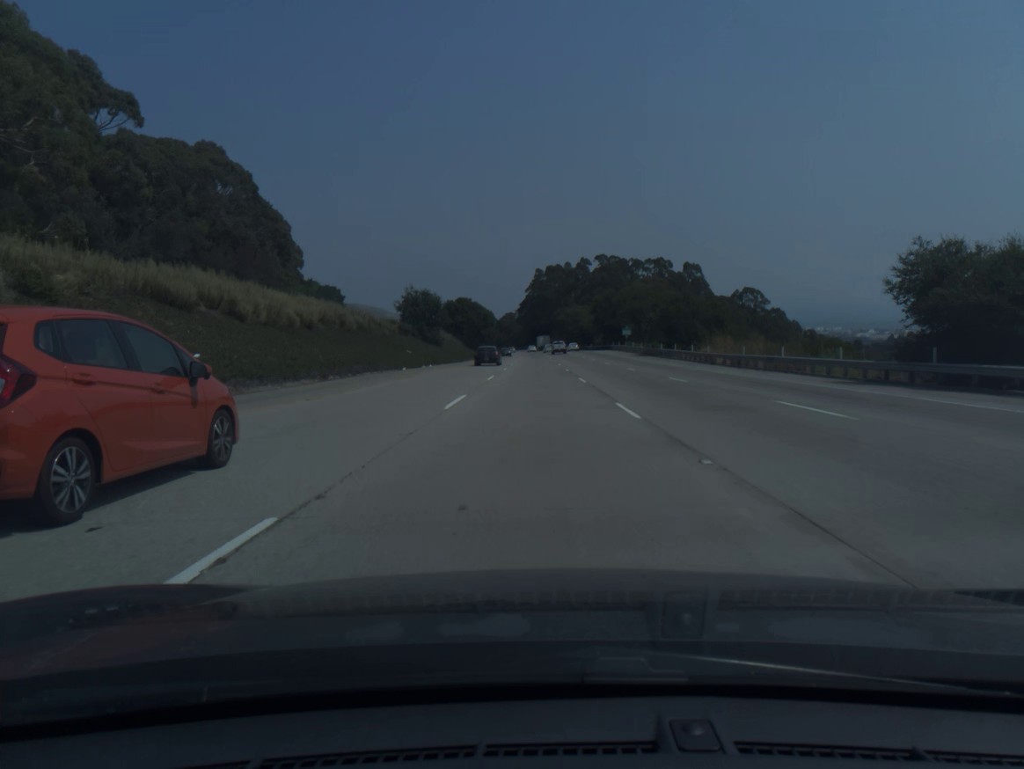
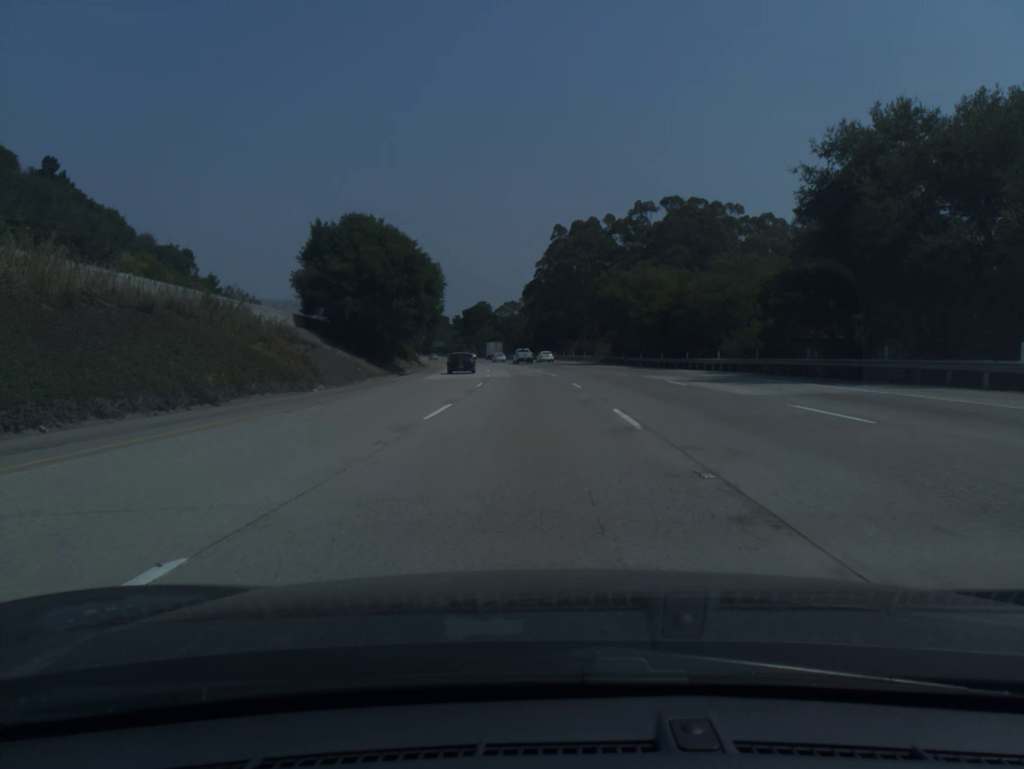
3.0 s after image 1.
(-0.7, +103.3) m; -1°
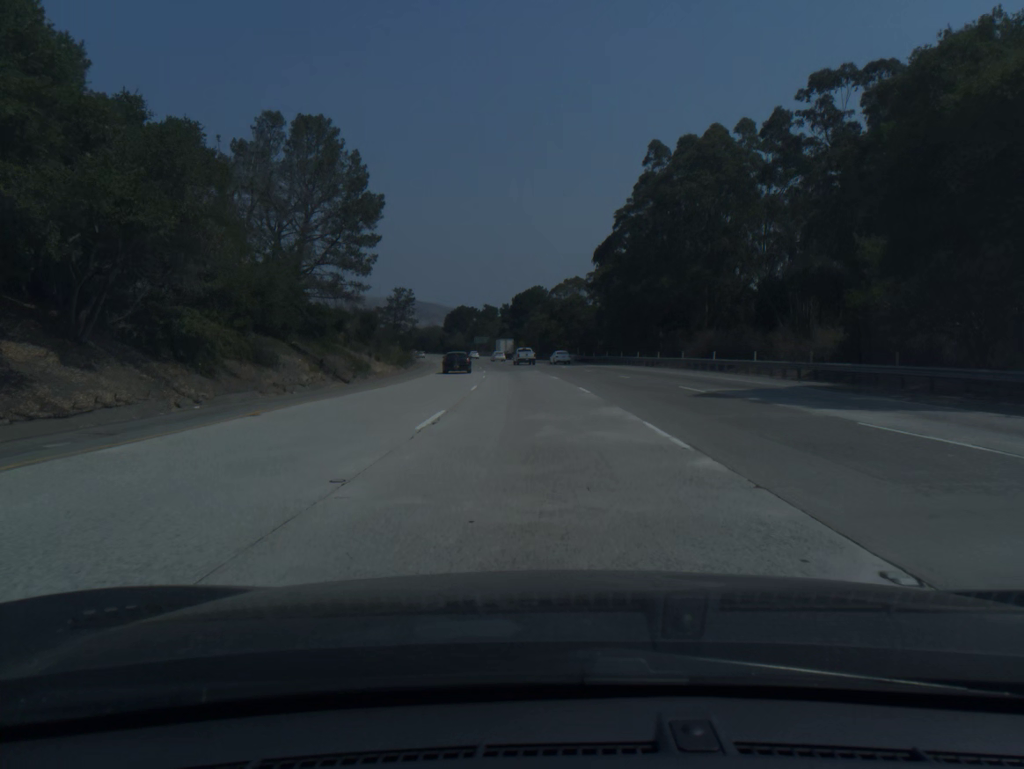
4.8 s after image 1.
(-2.1, +61.1) m; -4°
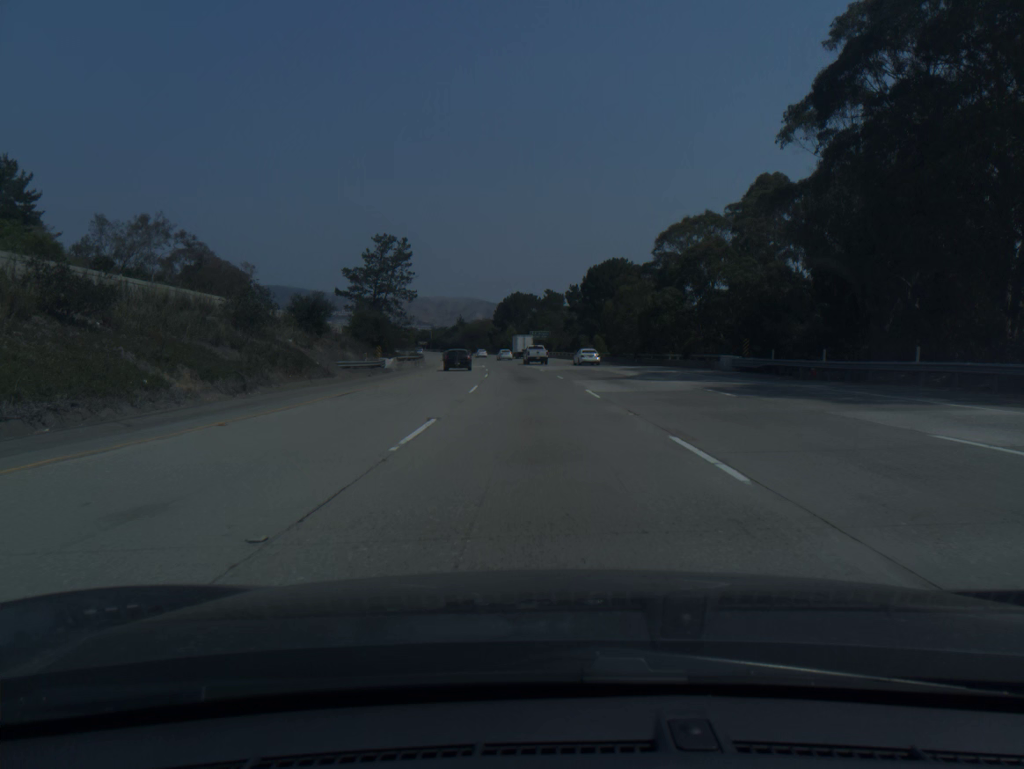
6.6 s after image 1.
(-2.5, +60.9) m; -5°
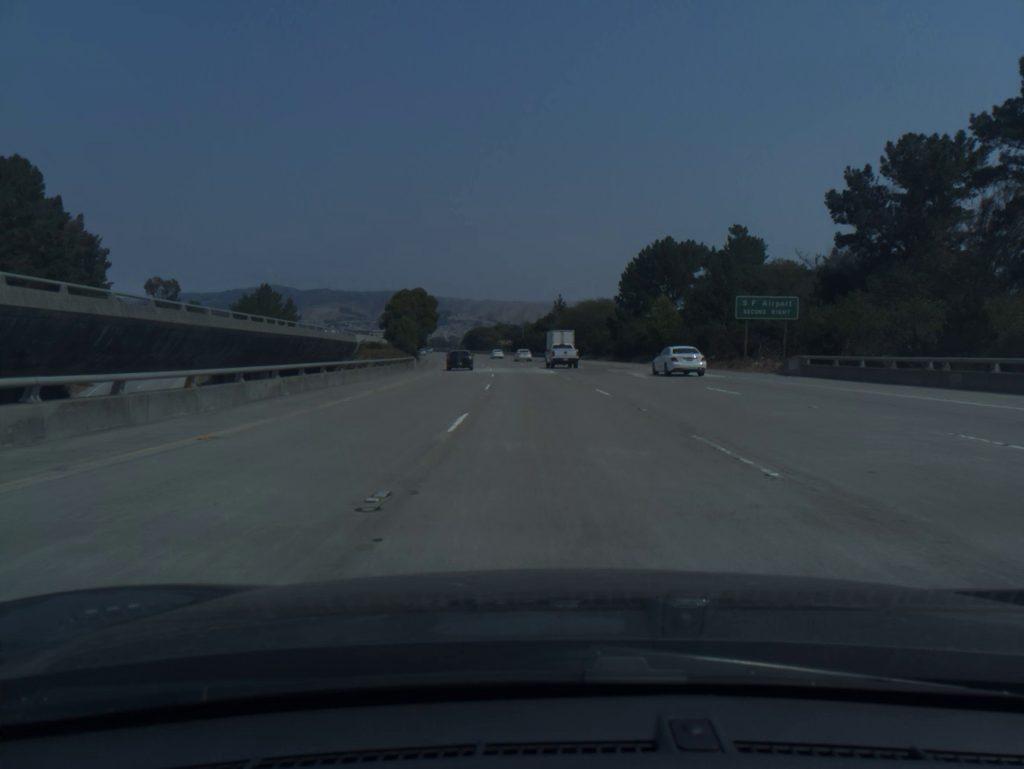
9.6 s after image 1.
(-7.5, +101.2) m; -8°
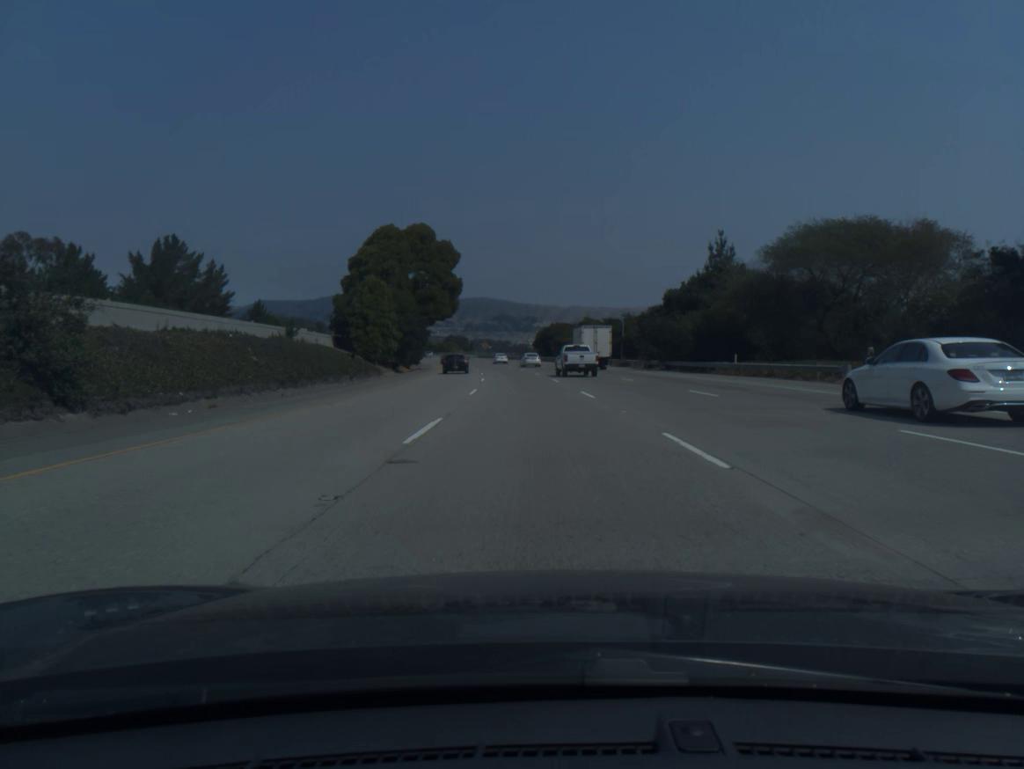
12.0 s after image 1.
(-4.4, +81.7) m; -6°
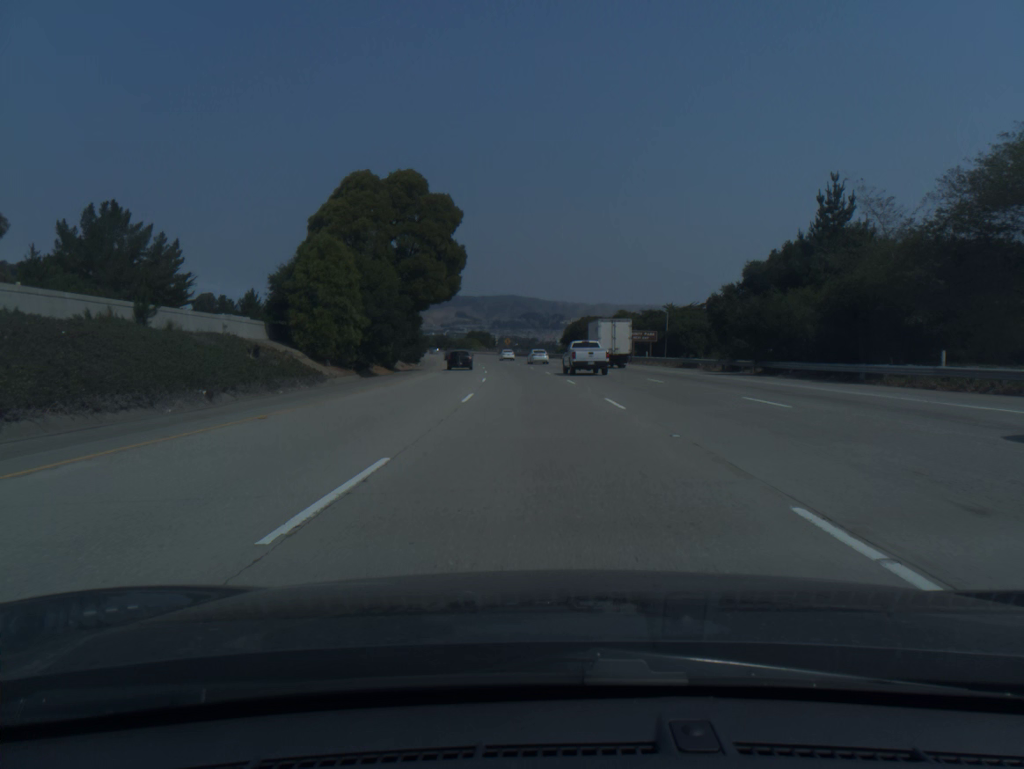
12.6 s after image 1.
(-0.4, +20.6) m; -2°
